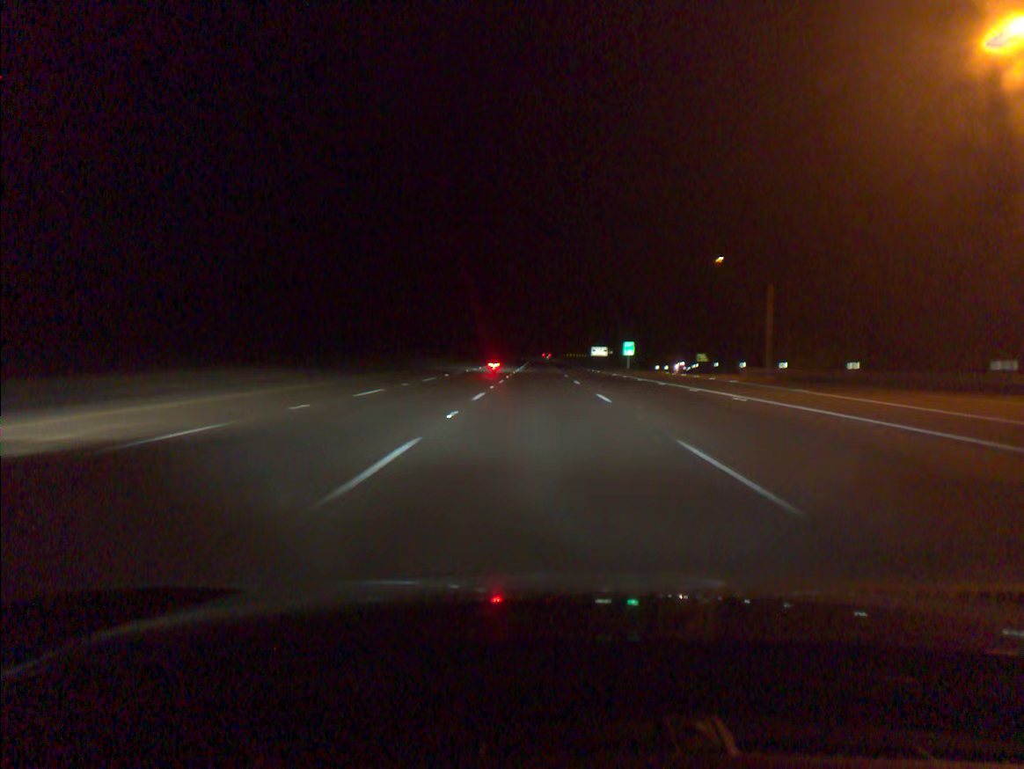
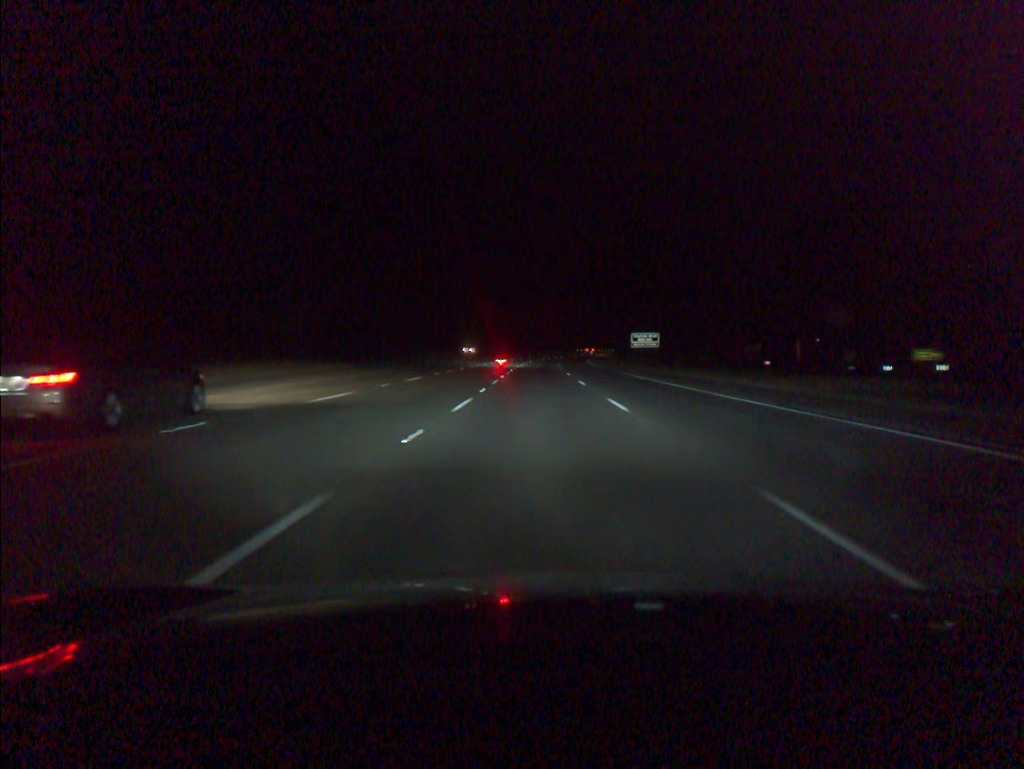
(-0.5, +92.4) m; 0°
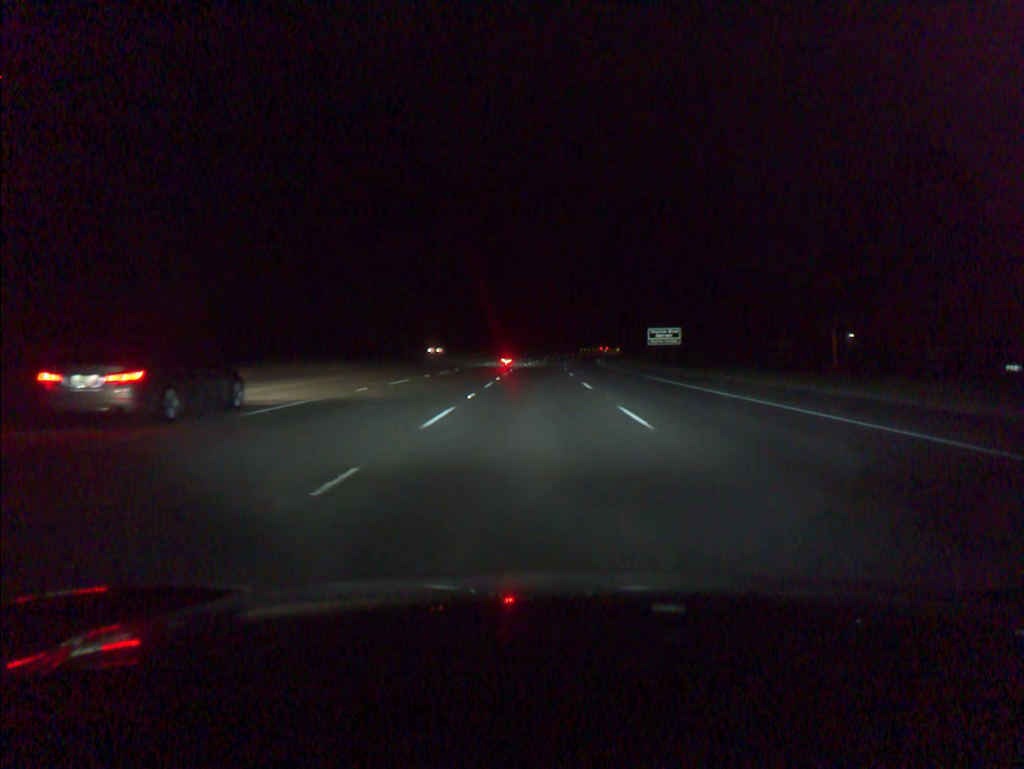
(0.0, +18.4) m; 0°
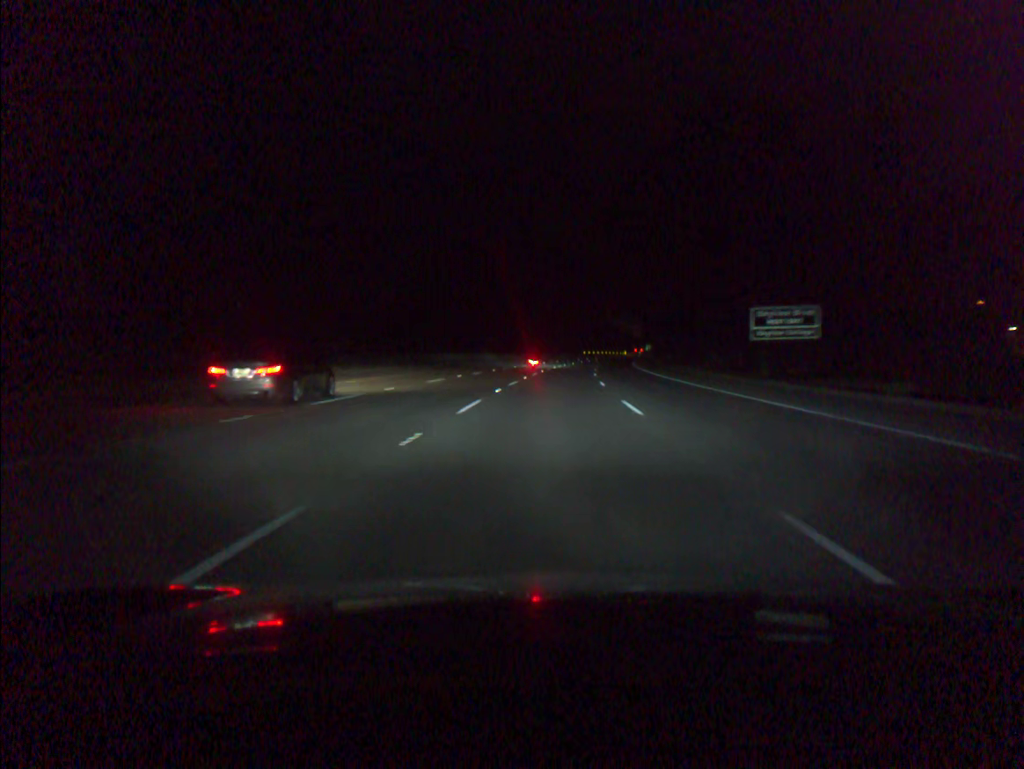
(-0.1, +55.2) m; 0°
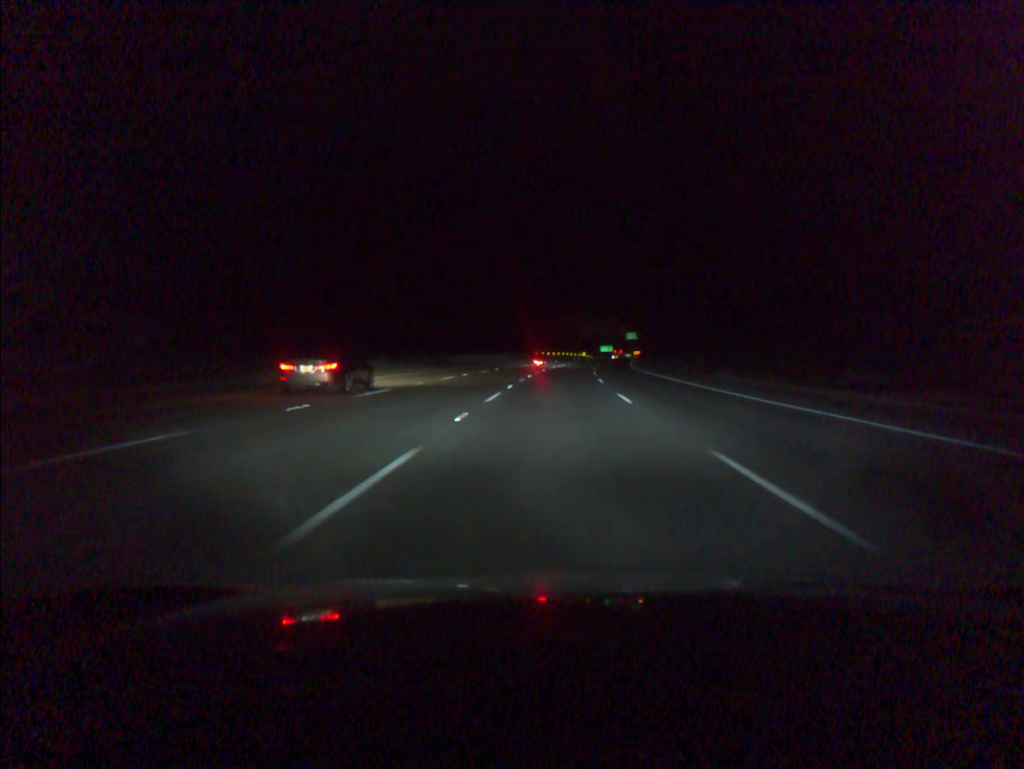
(+1.6, +54.9) m; +4°
